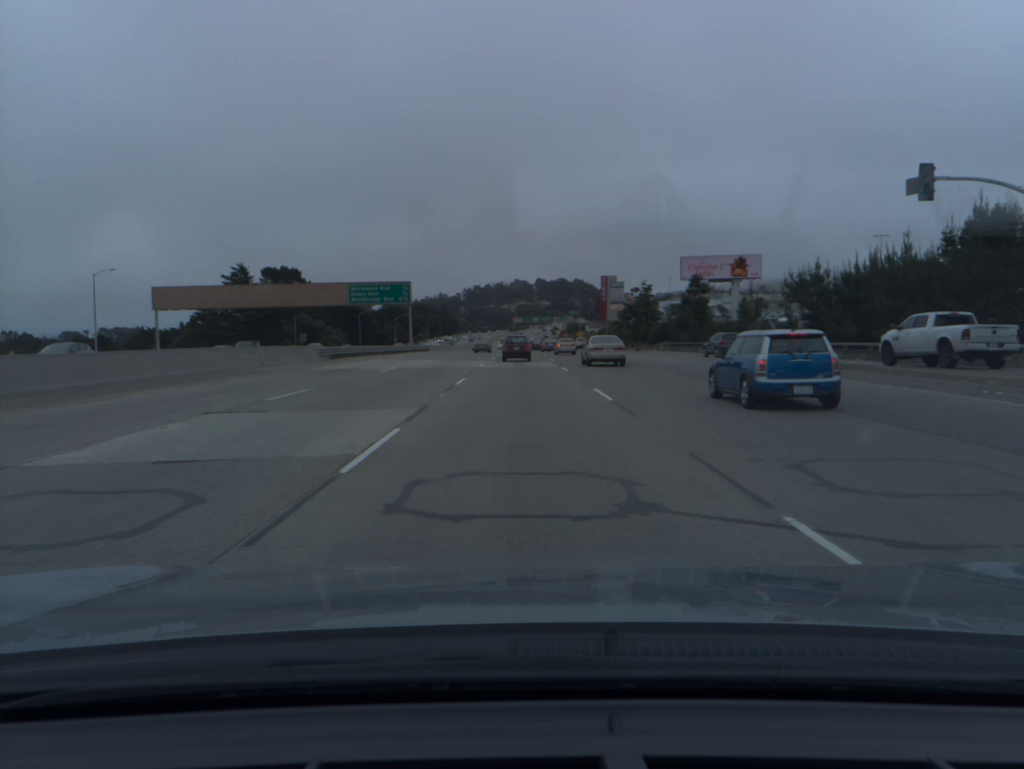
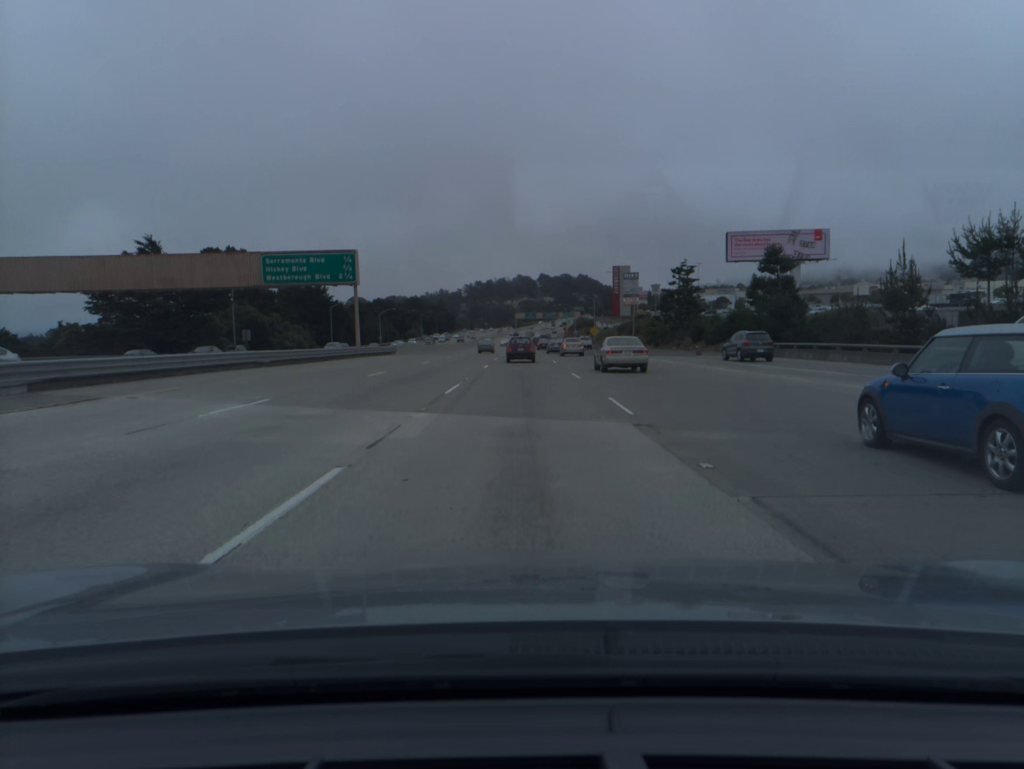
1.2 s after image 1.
(-0.1, +32.7) m; 0°
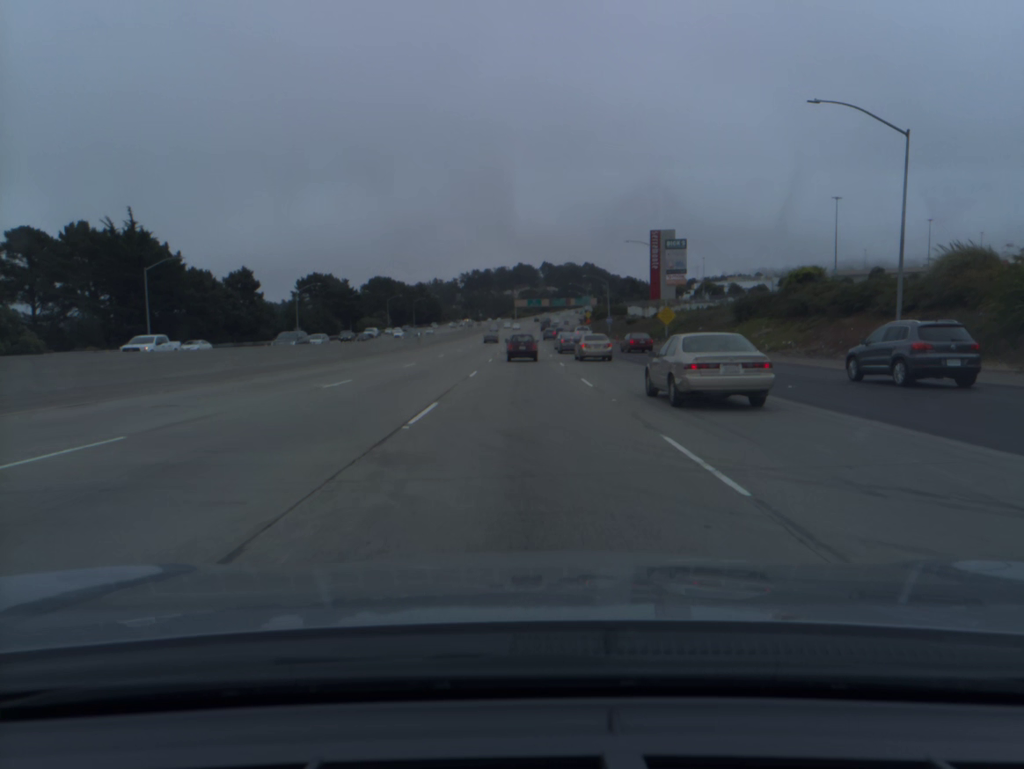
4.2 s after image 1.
(-0.2, +80.0) m; 0°
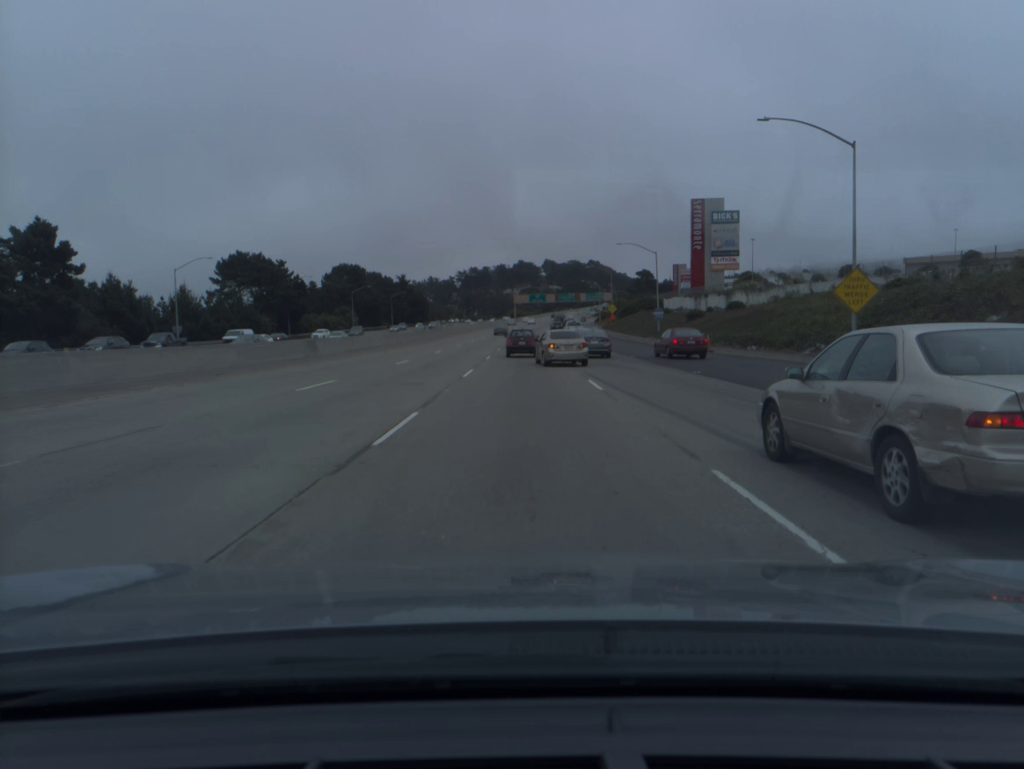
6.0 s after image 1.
(0.0, +46.5) m; 0°
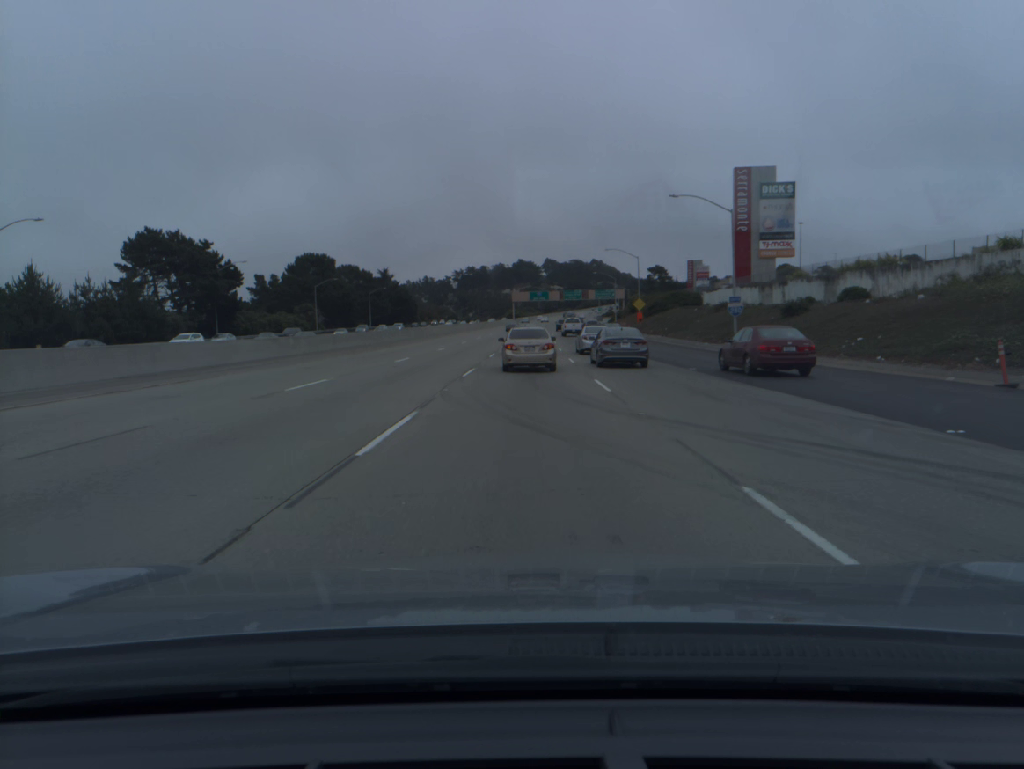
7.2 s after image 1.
(0.0, +30.1) m; 0°
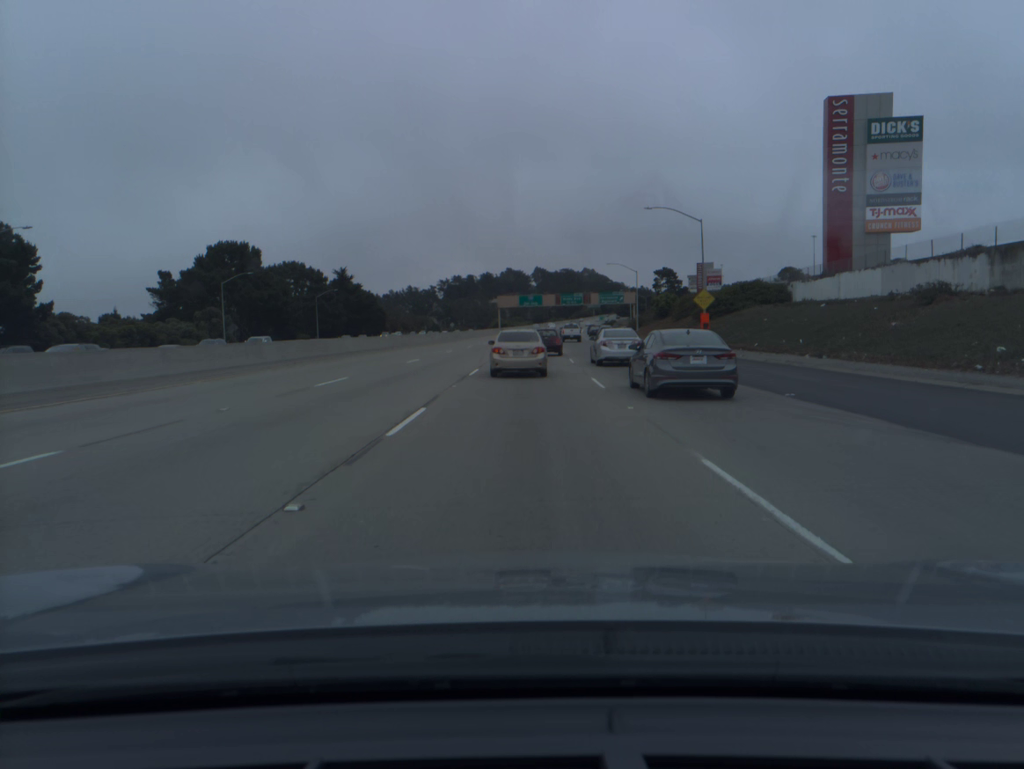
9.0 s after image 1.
(+0.3, +42.2) m; +1°
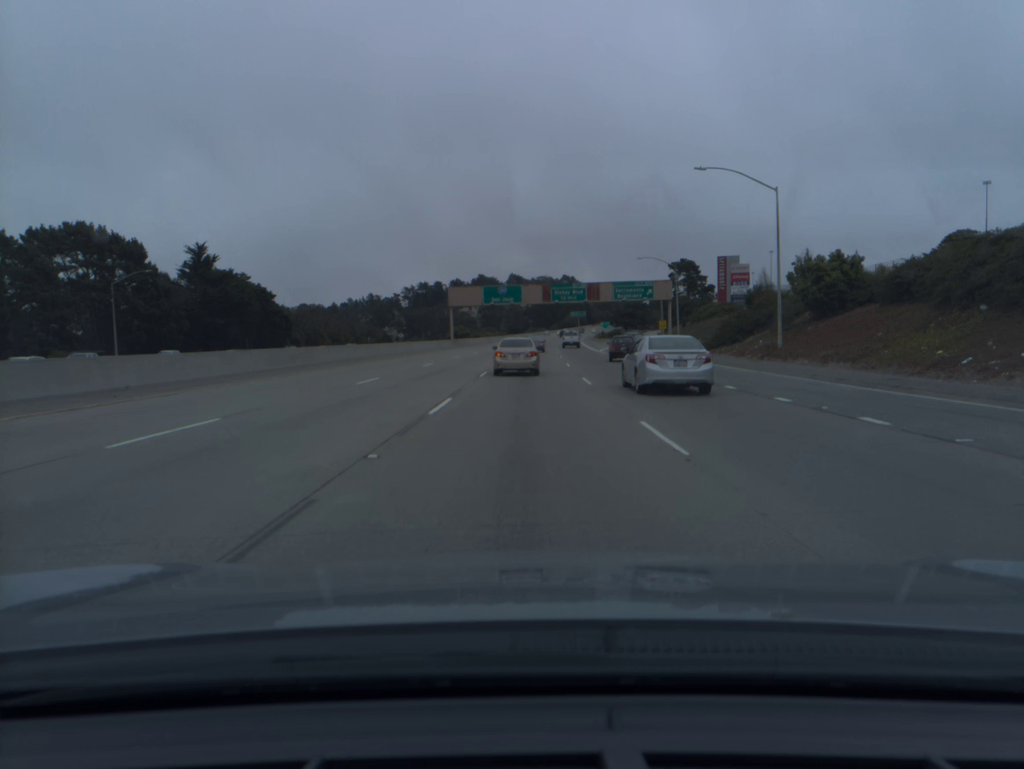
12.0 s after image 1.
(+1.0, +68.7) m; +2°
